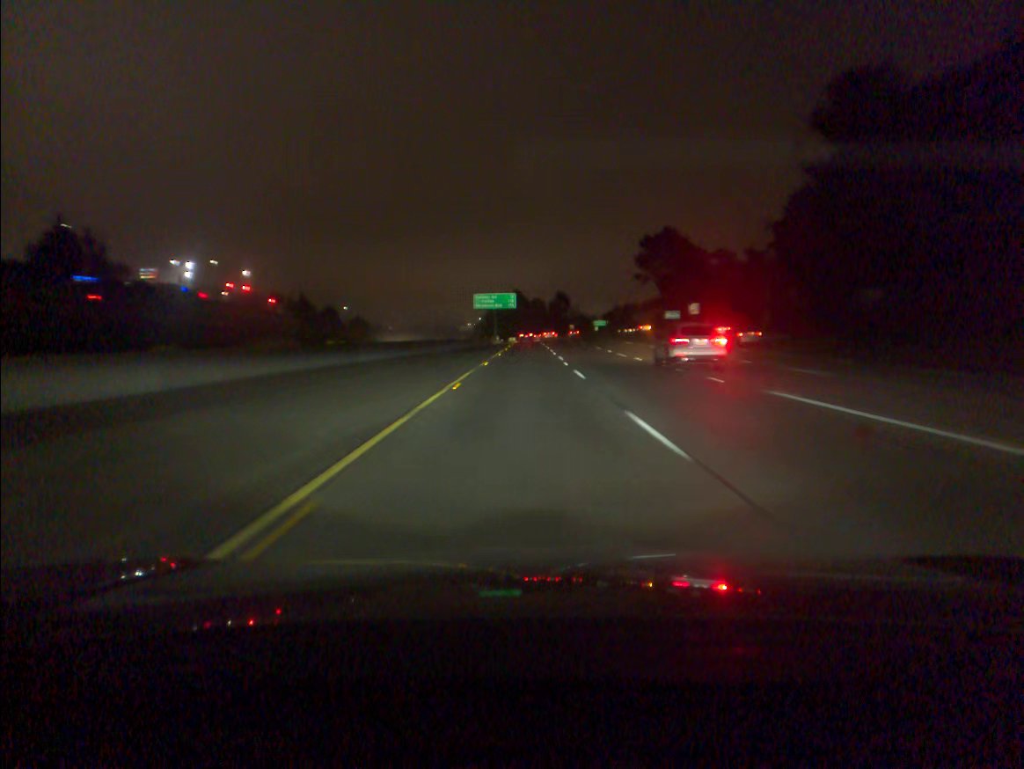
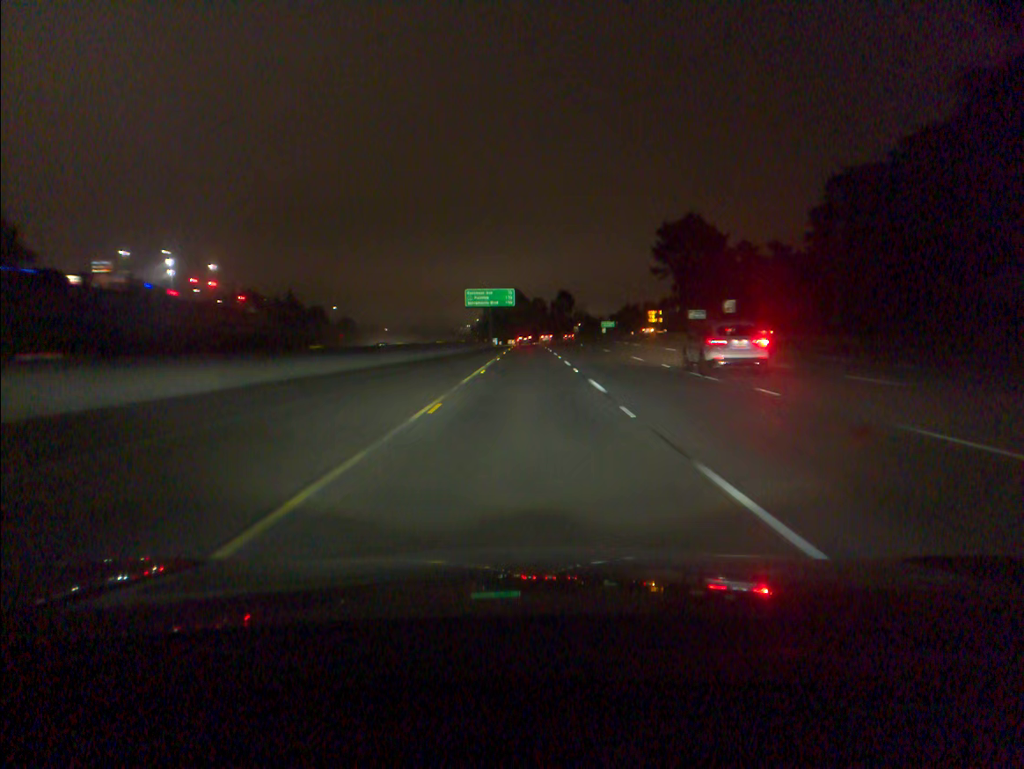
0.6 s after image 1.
(0.0, +19.9) m; 0°
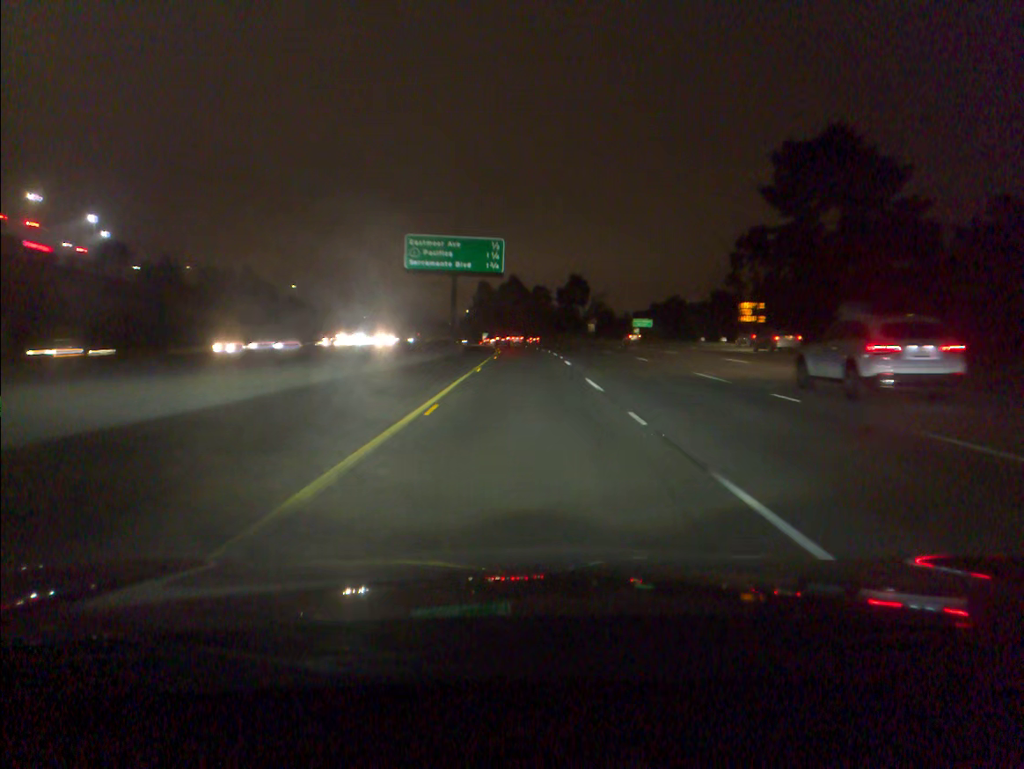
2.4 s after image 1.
(+0.2, +59.4) m; 0°
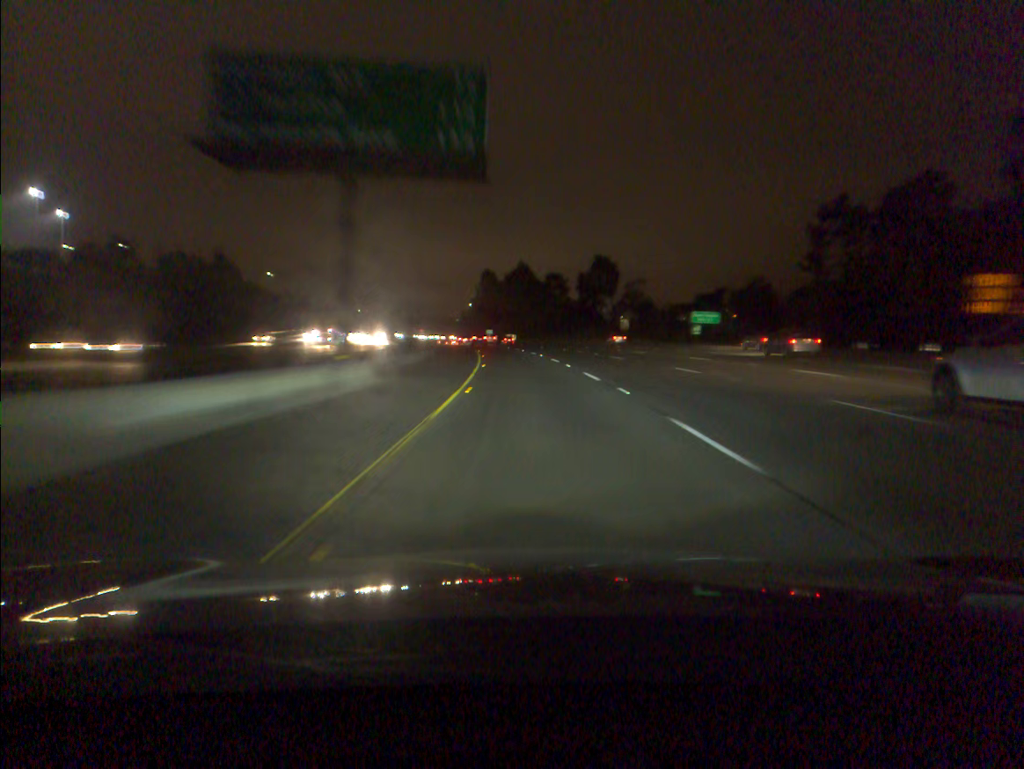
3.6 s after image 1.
(-0.2, +38.6) m; -1°
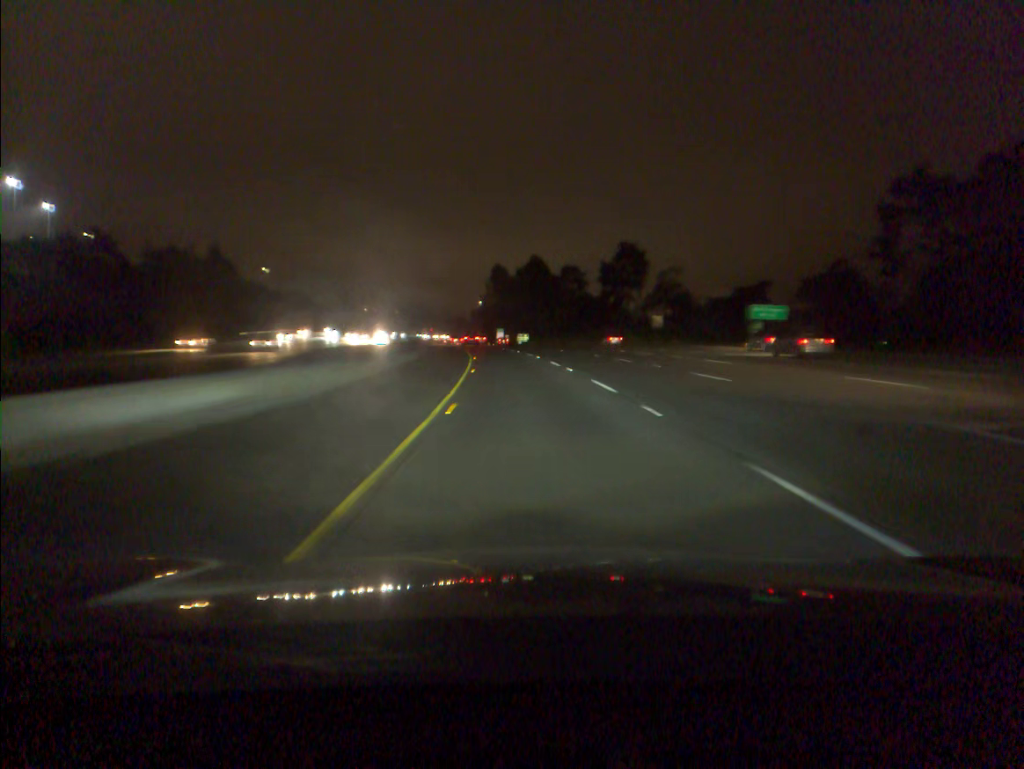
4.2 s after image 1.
(-0.1, +19.1) m; -1°
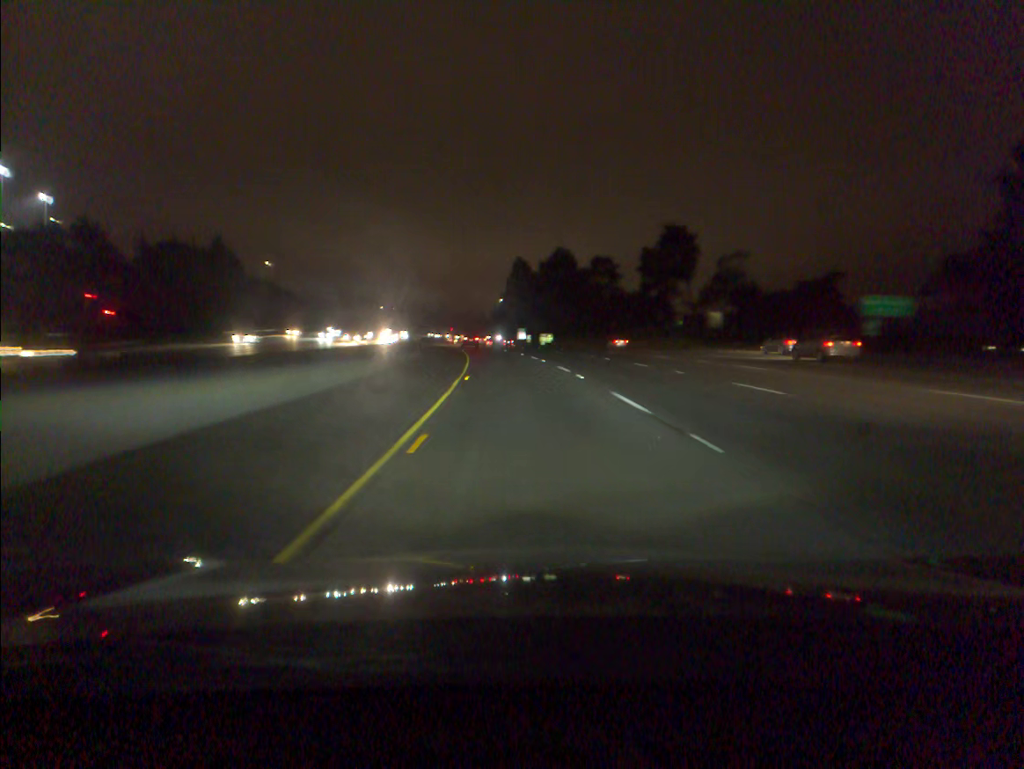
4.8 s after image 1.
(-0.3, +19.1) m; -2°
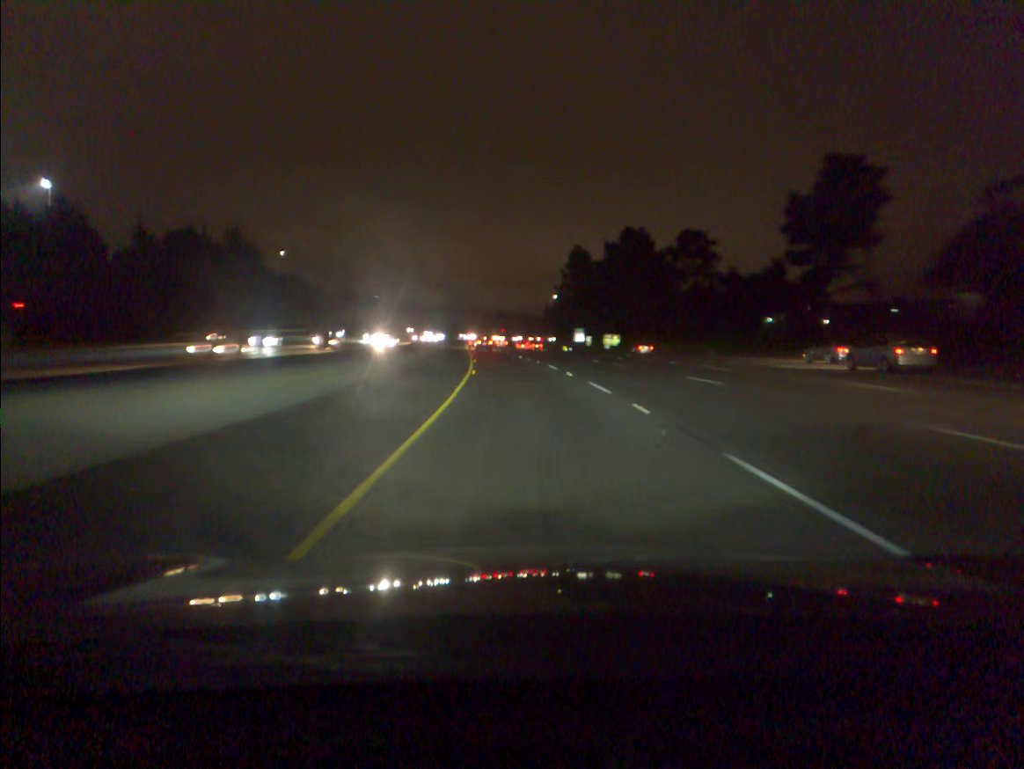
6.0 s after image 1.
(-1.3, +38.4) m; -4°
